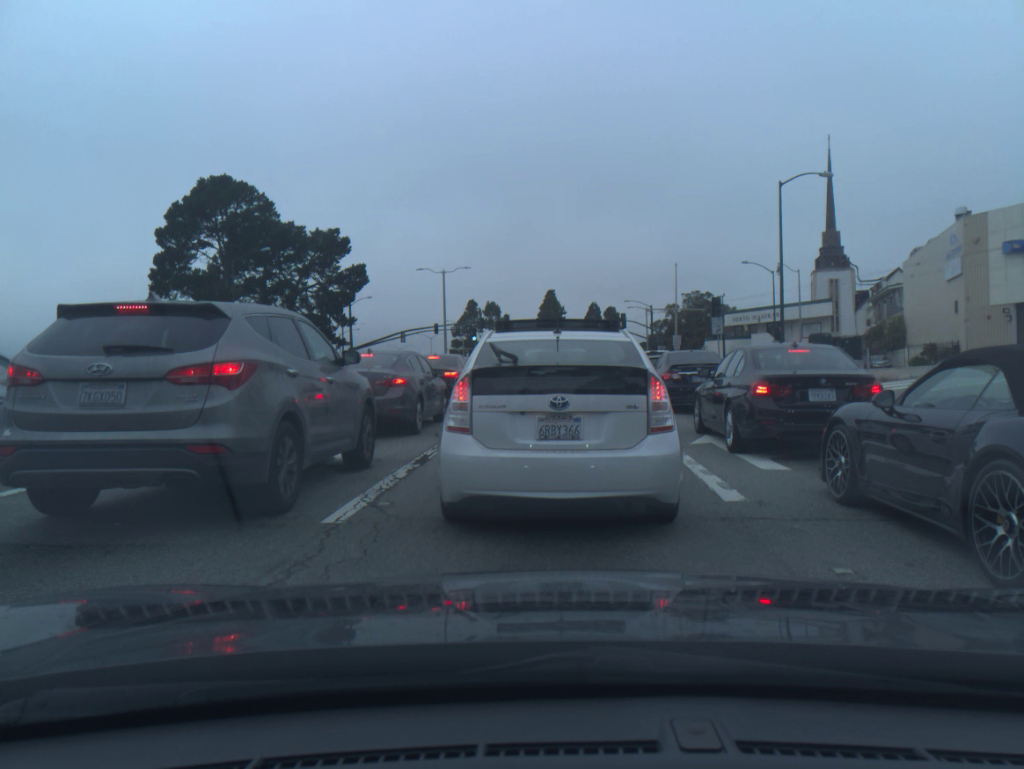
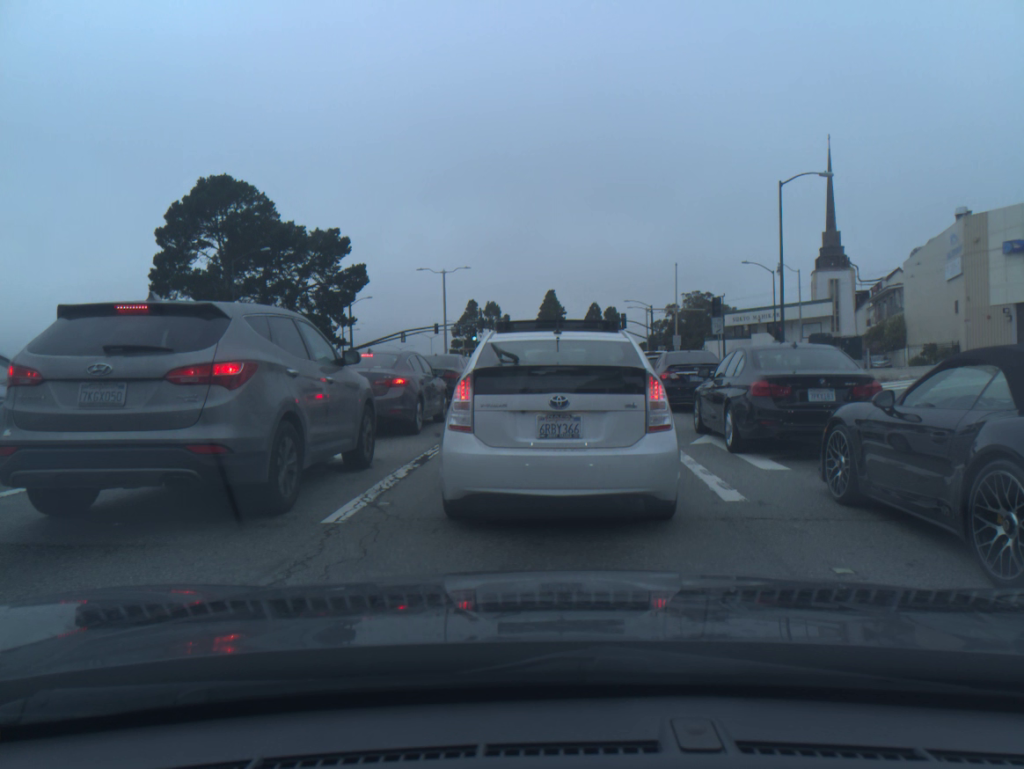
(0.0, 0.0) m; 0°
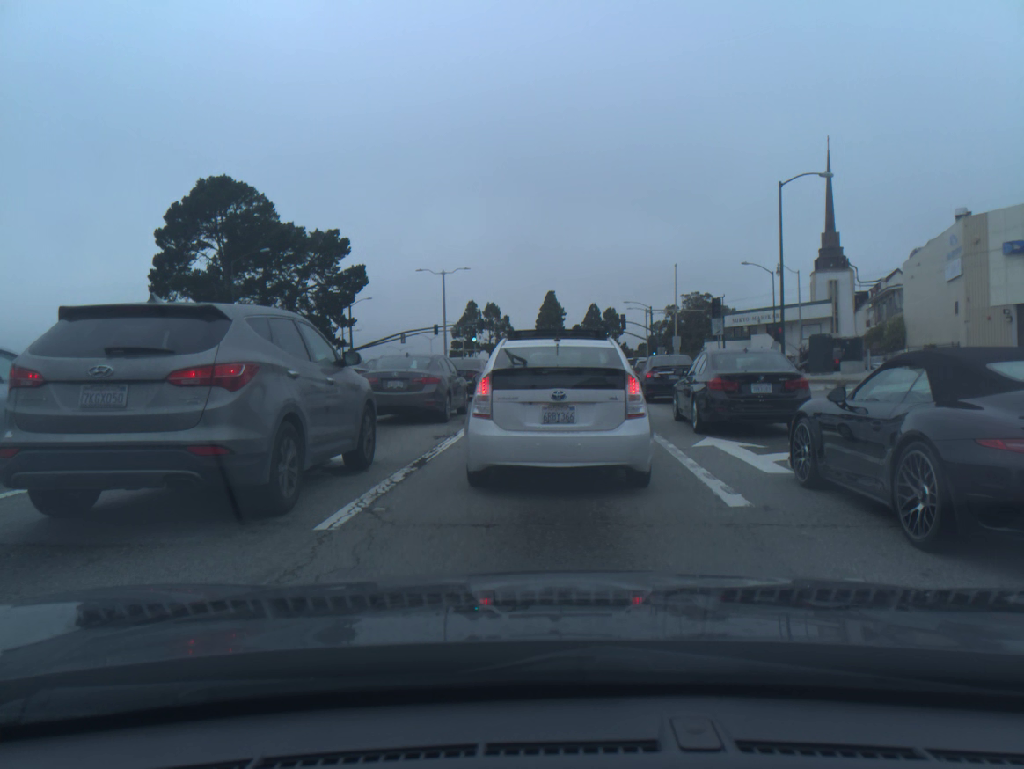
(0.0, +0.2) m; 0°
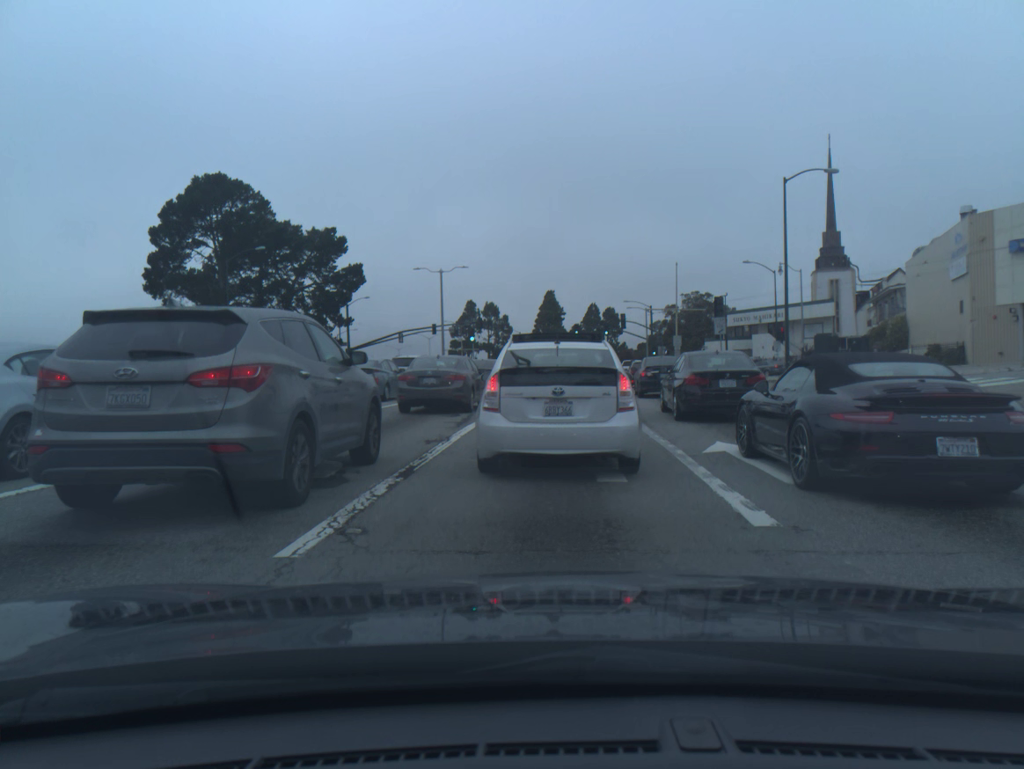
(0.0, +0.8) m; 0°
